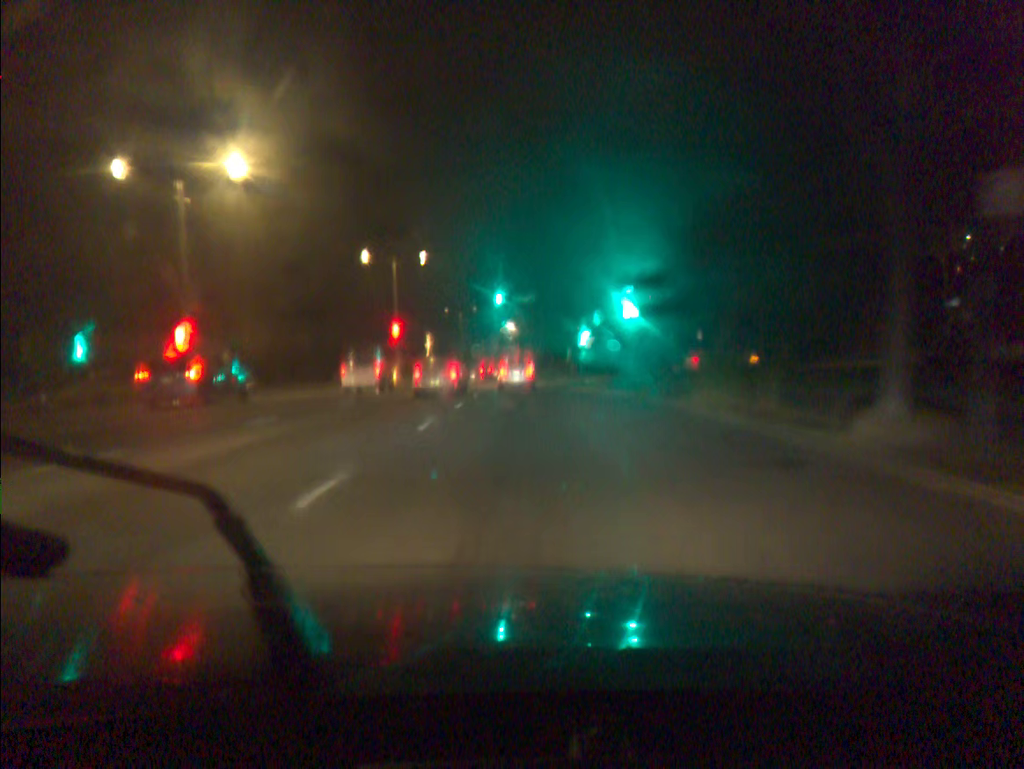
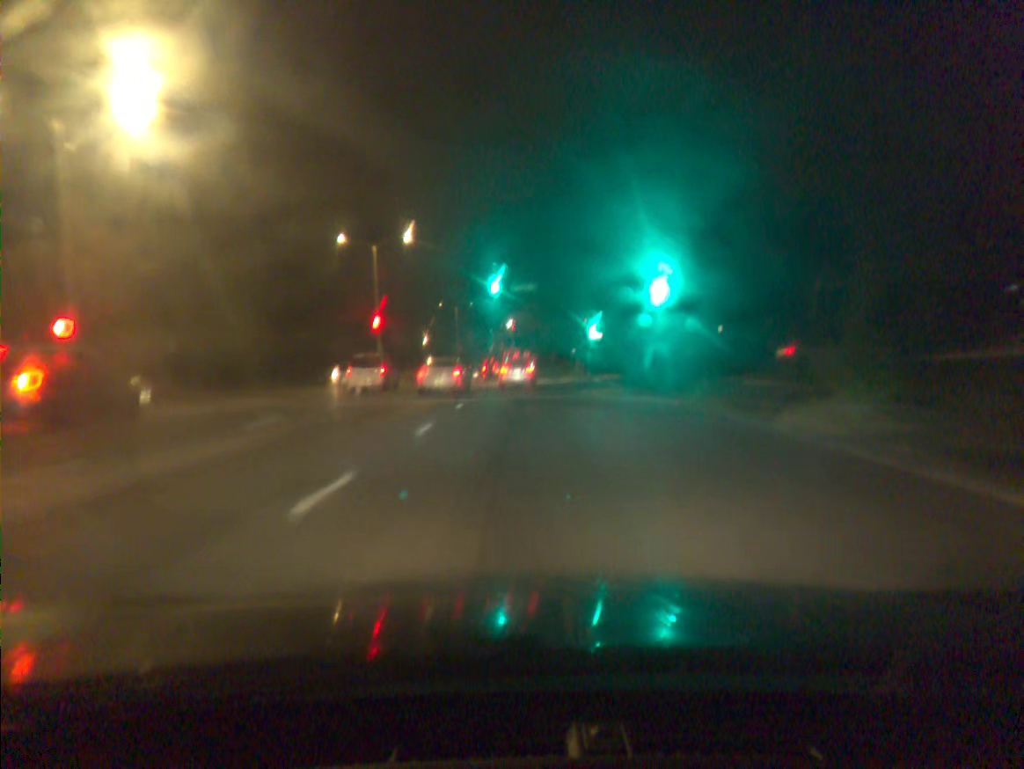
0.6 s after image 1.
(0.0, +7.7) m; 0°
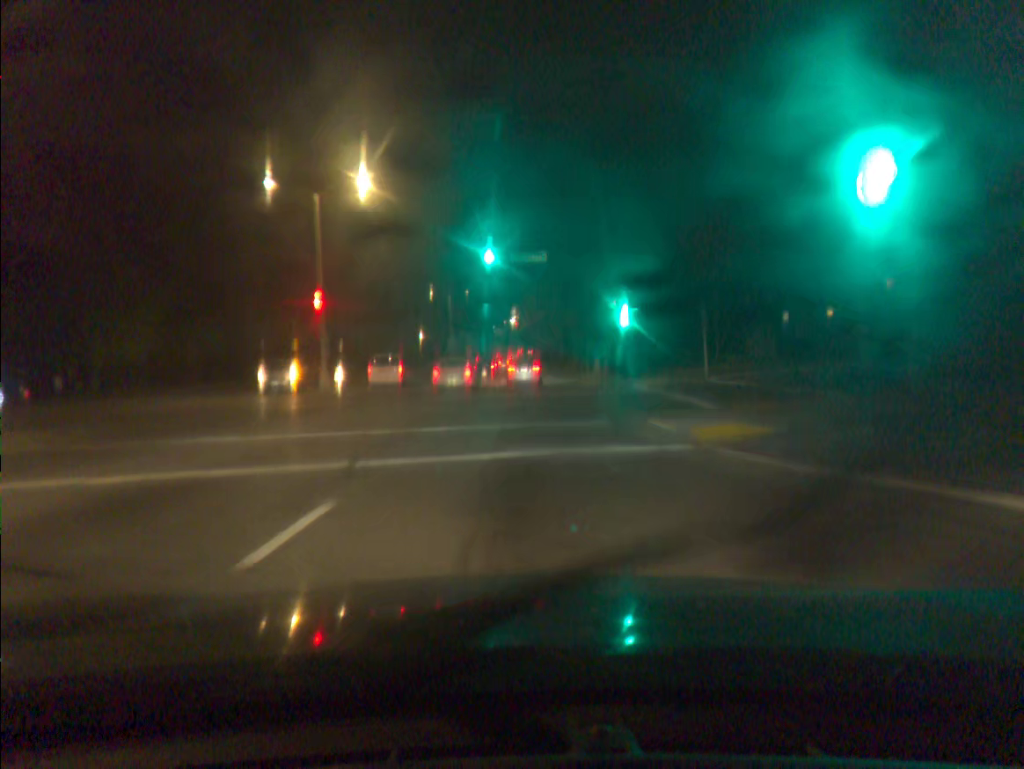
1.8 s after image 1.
(0.0, +15.7) m; 0°
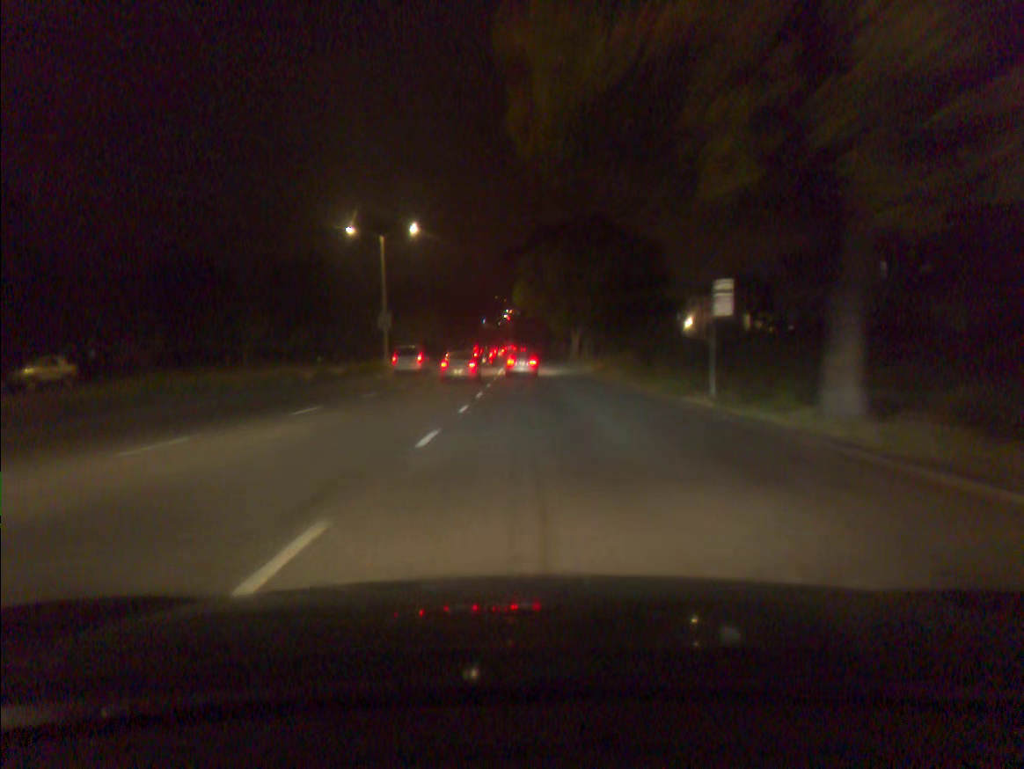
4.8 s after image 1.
(+0.3, +43.6) m; +1°
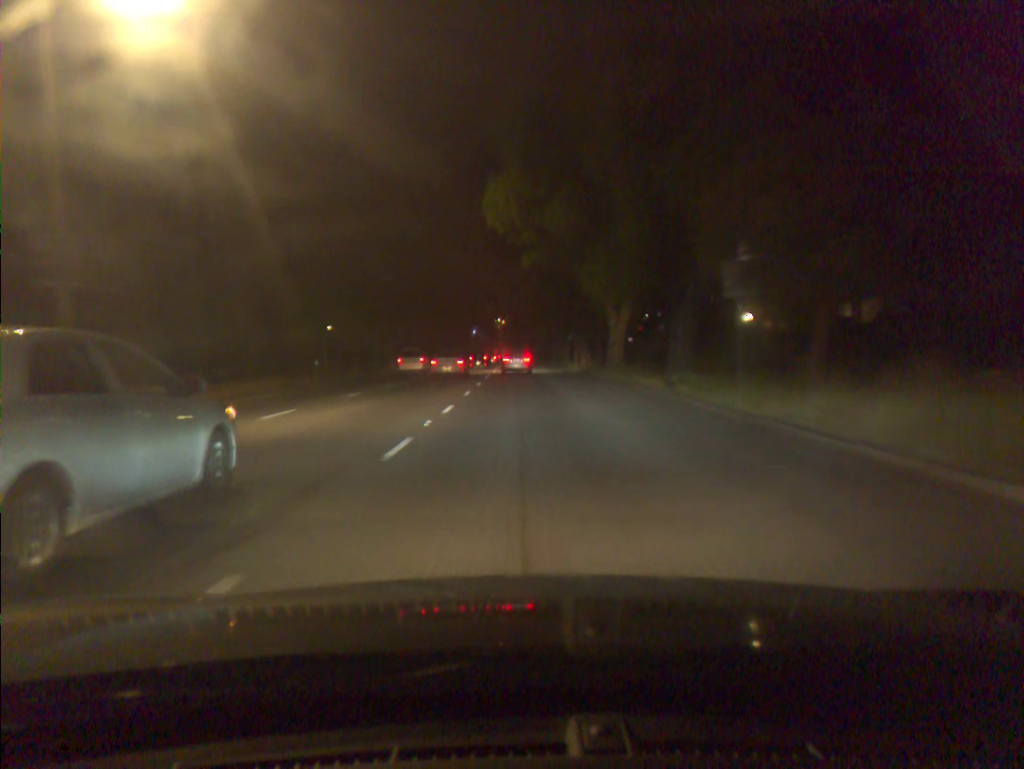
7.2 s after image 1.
(+0.2, +37.7) m; 0°
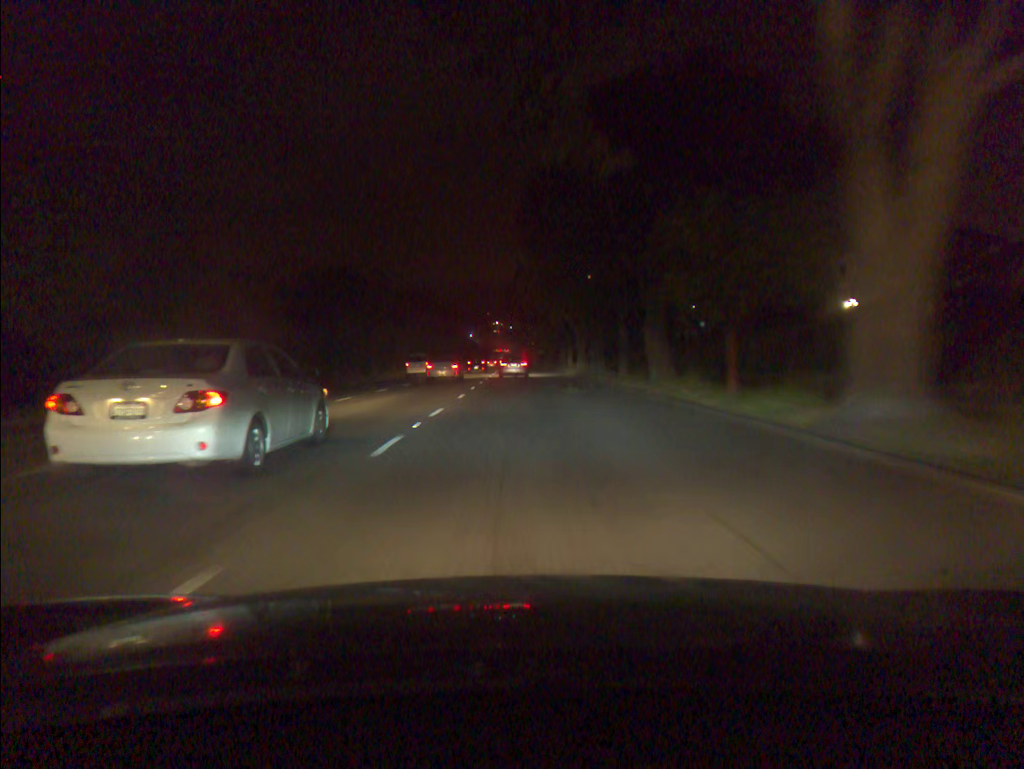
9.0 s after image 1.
(0.0, +29.3) m; 0°
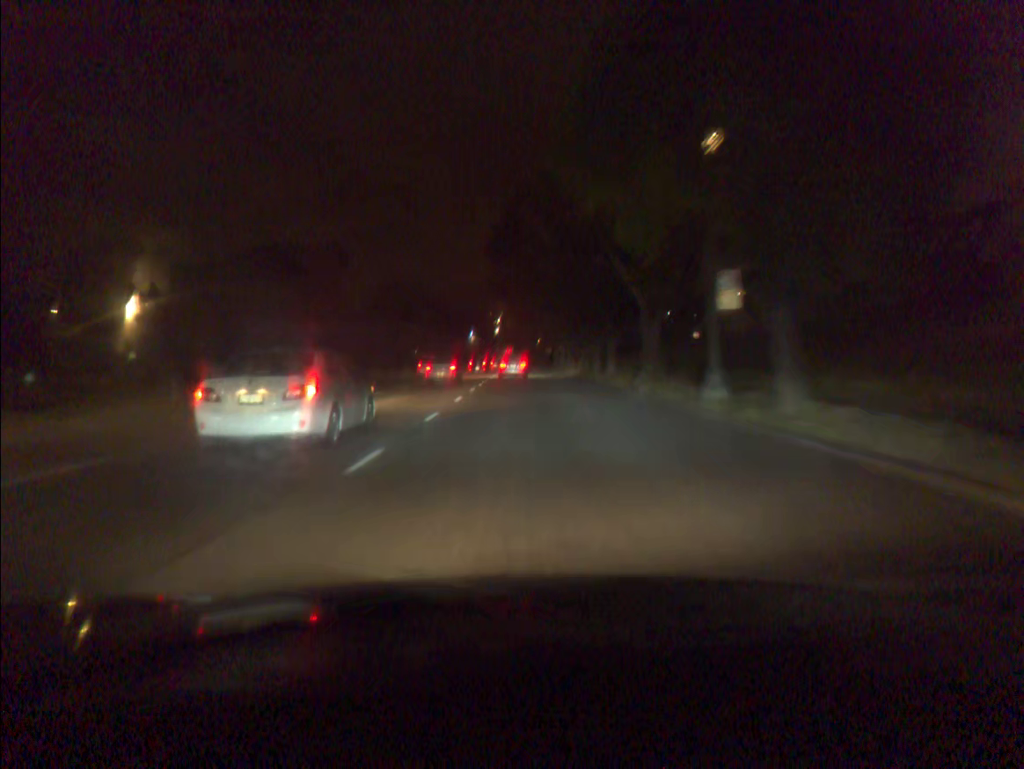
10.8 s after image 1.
(0.0, +29.6) m; 0°
